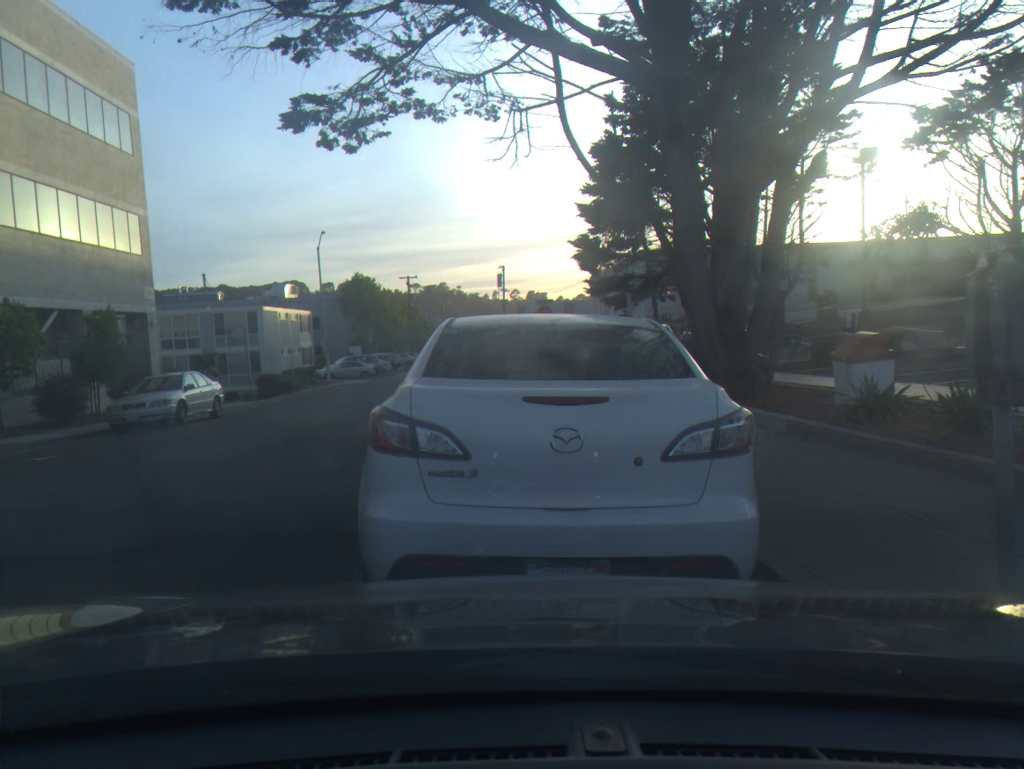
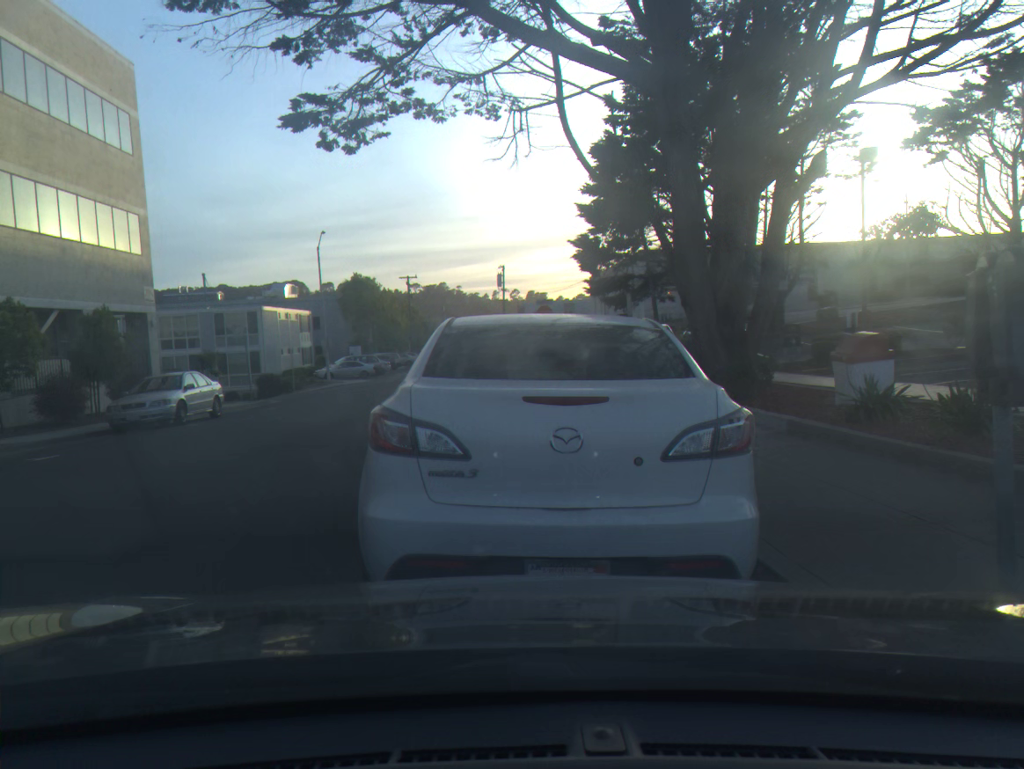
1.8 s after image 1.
(0.0, 0.0) m; 0°
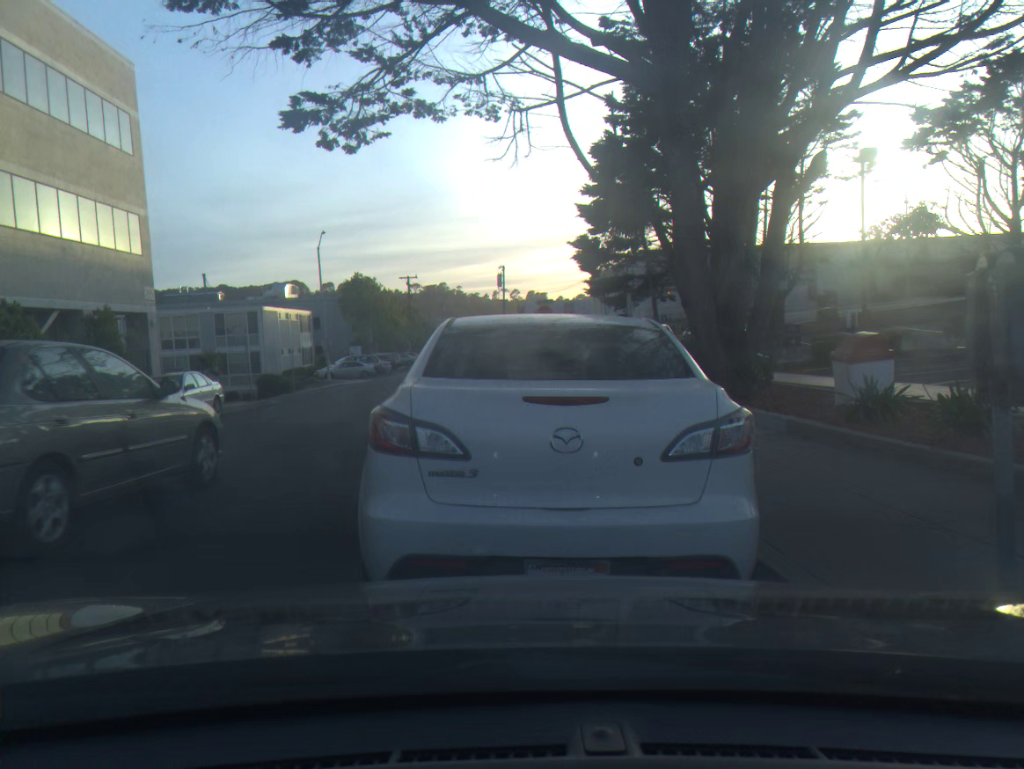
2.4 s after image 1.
(0.0, 0.0) m; 0°
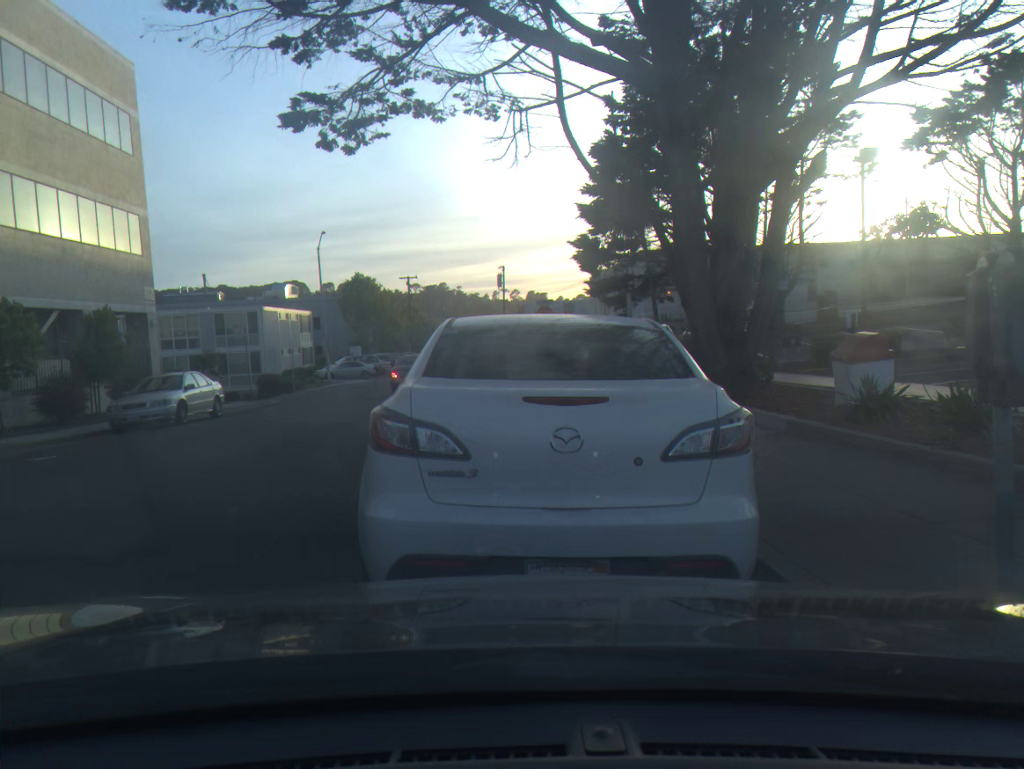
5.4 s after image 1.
(0.0, 0.0) m; 0°
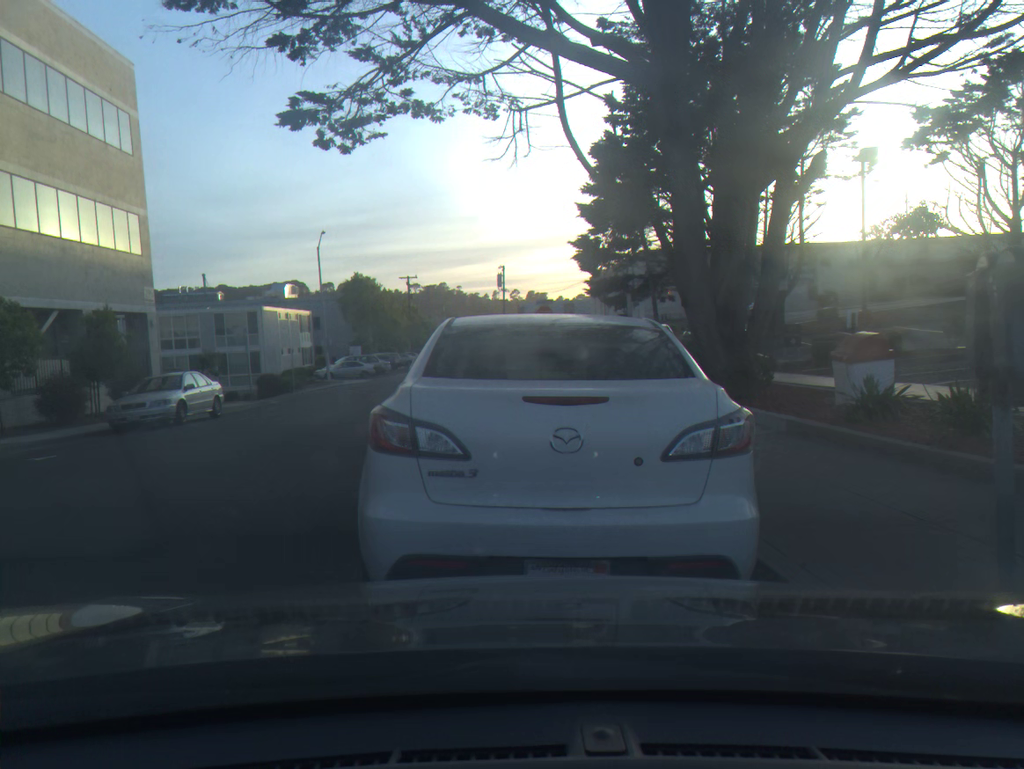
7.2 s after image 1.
(0.0, 0.0) m; 0°
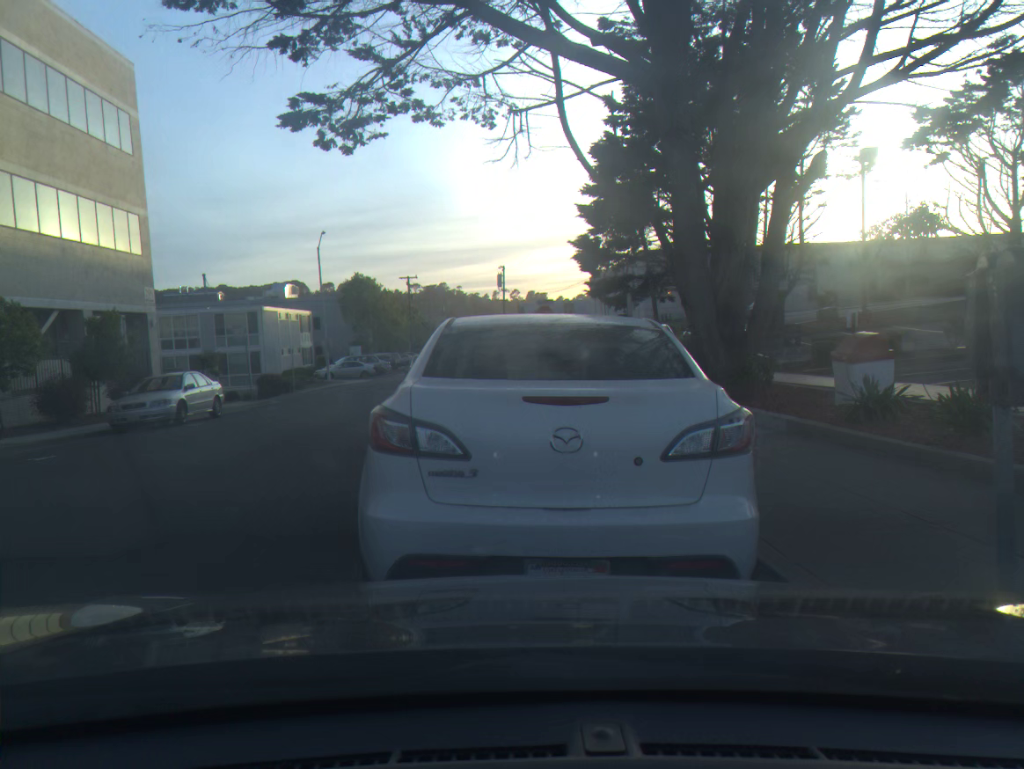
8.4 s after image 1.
(0.0, 0.0) m; 0°
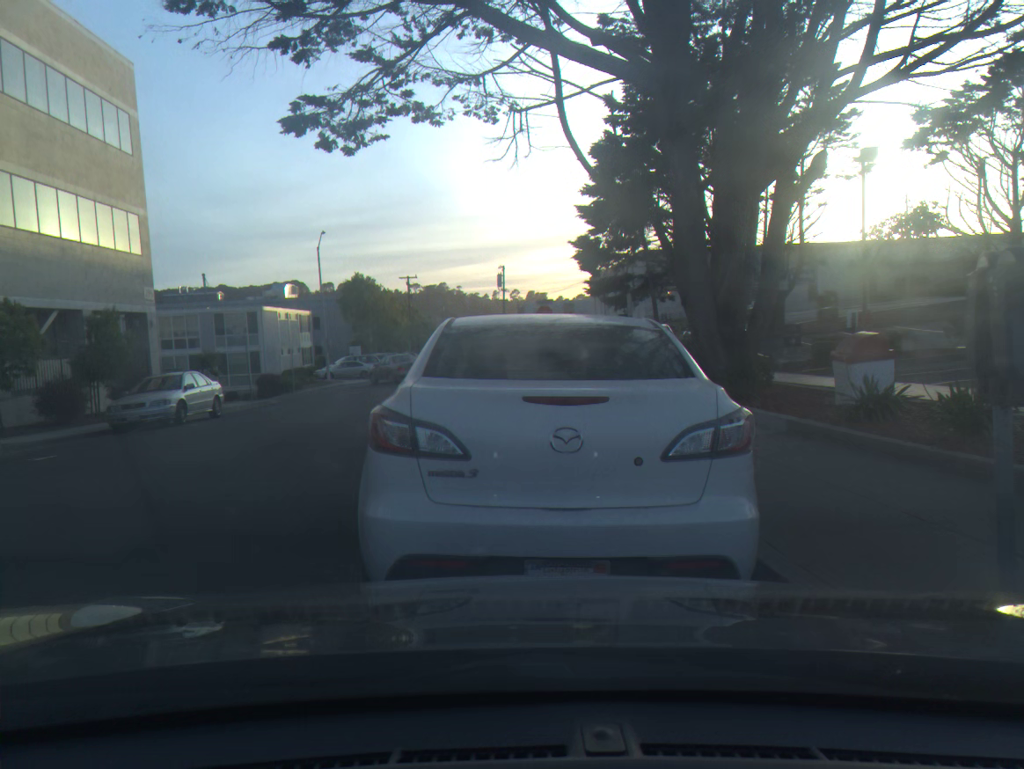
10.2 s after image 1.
(0.0, 0.0) m; 0°
